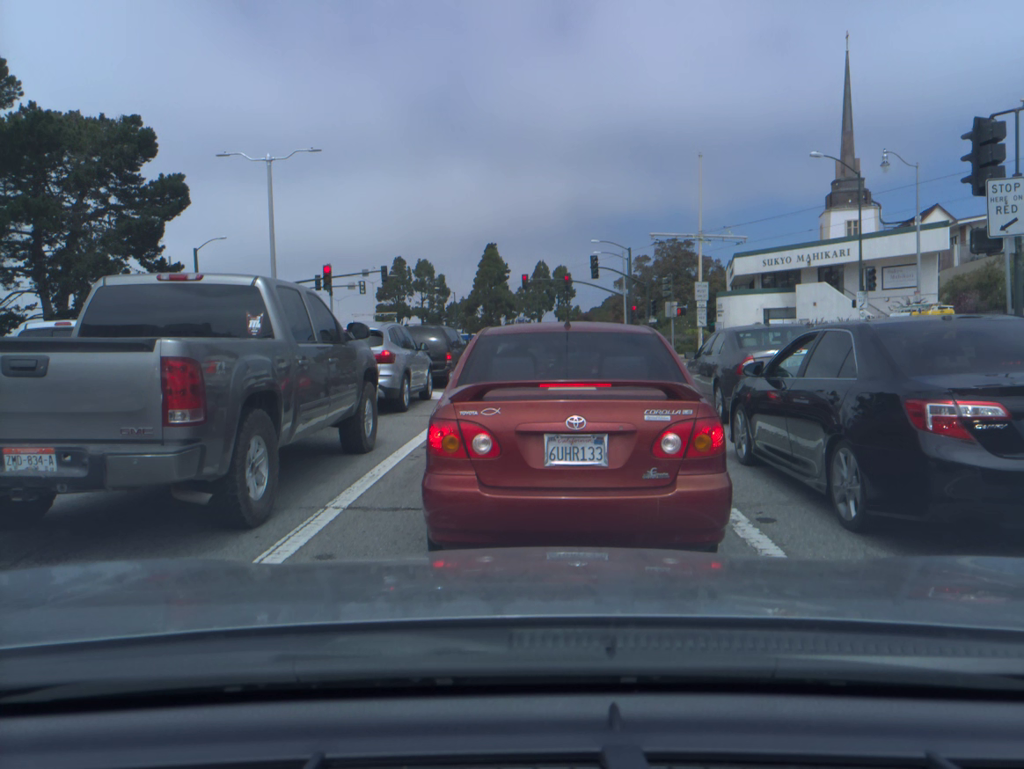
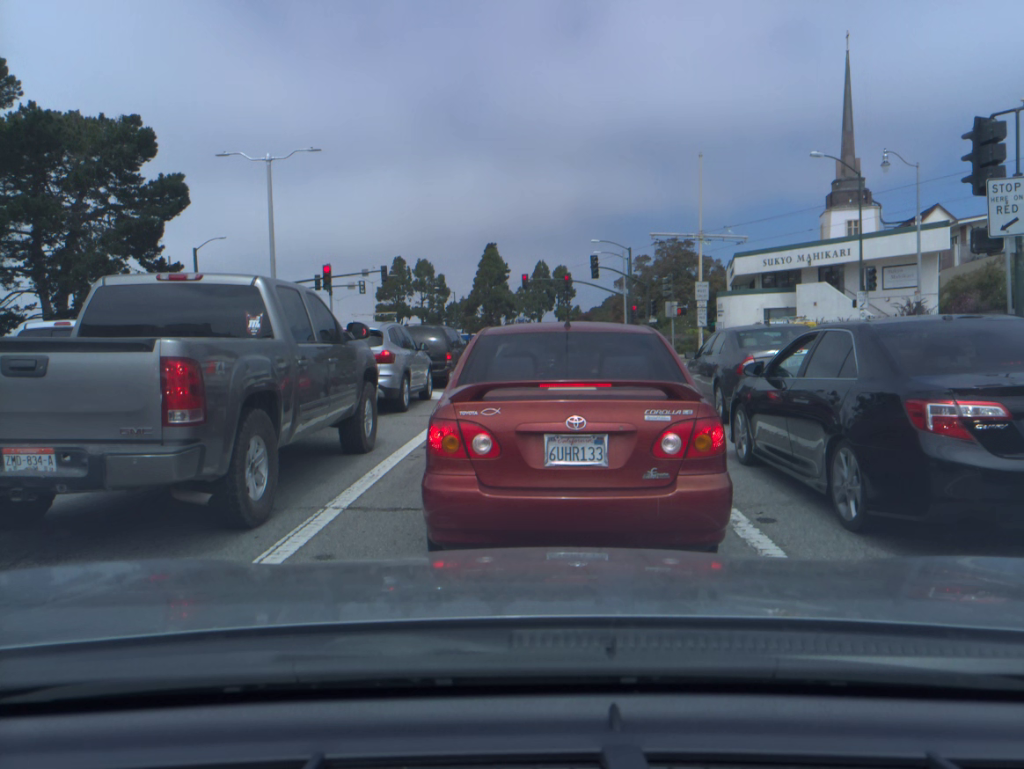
(0.0, 0.0) m; 0°
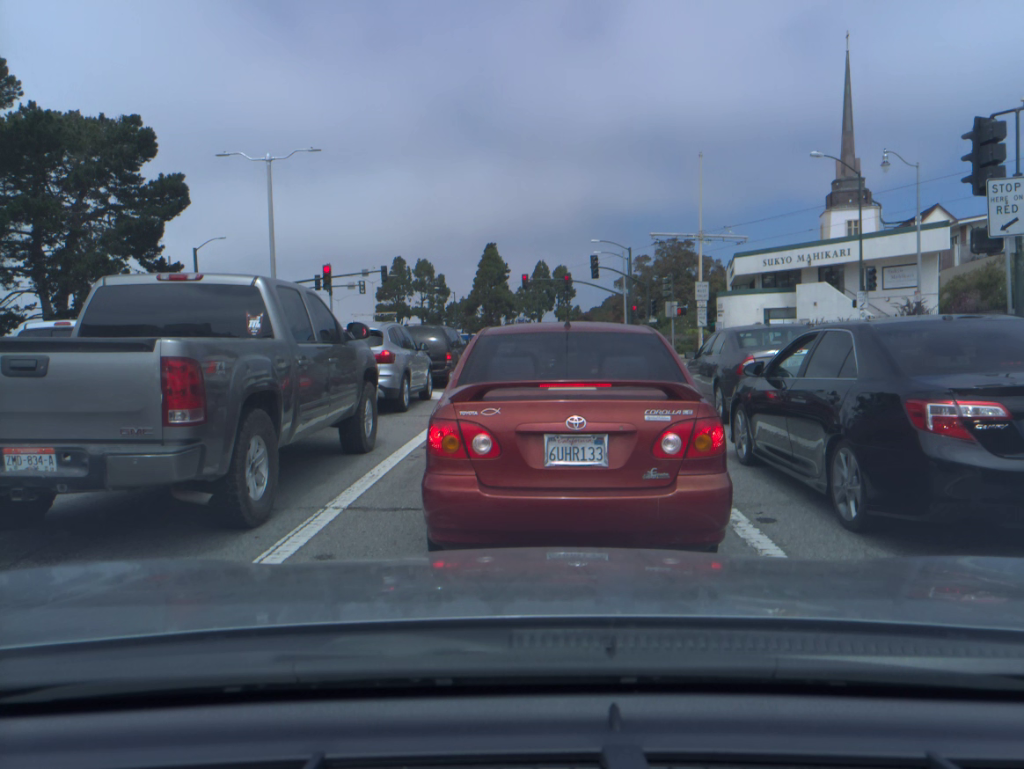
(0.0, -0.1) m; 0°
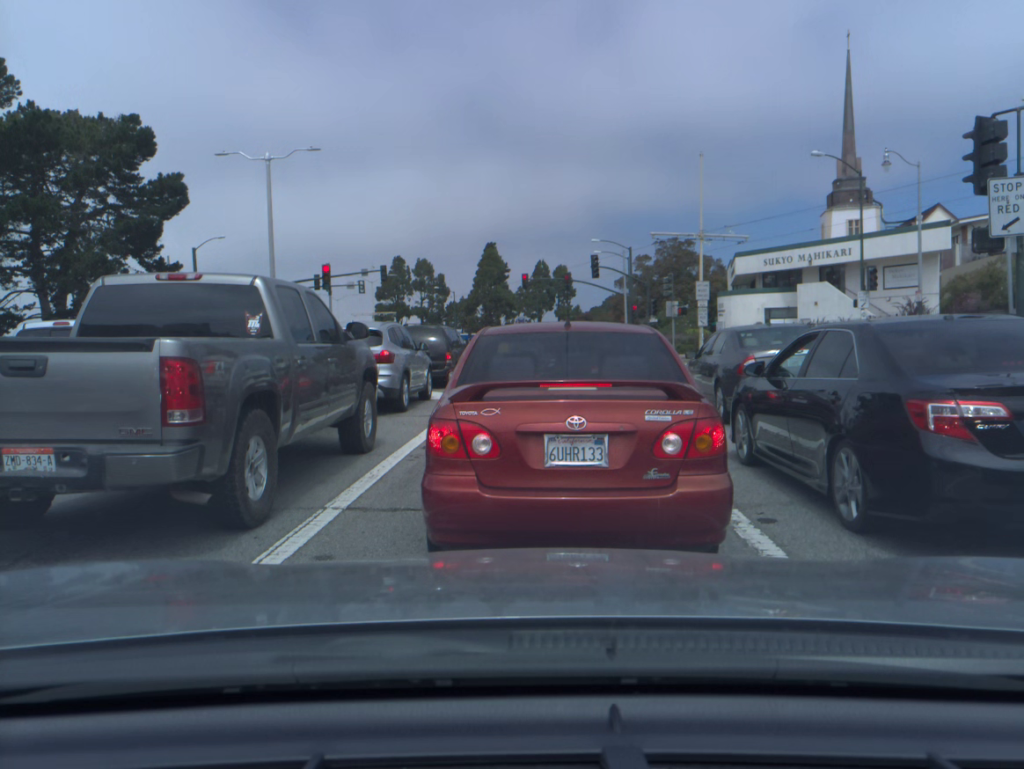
(0.0, 0.0) m; 0°
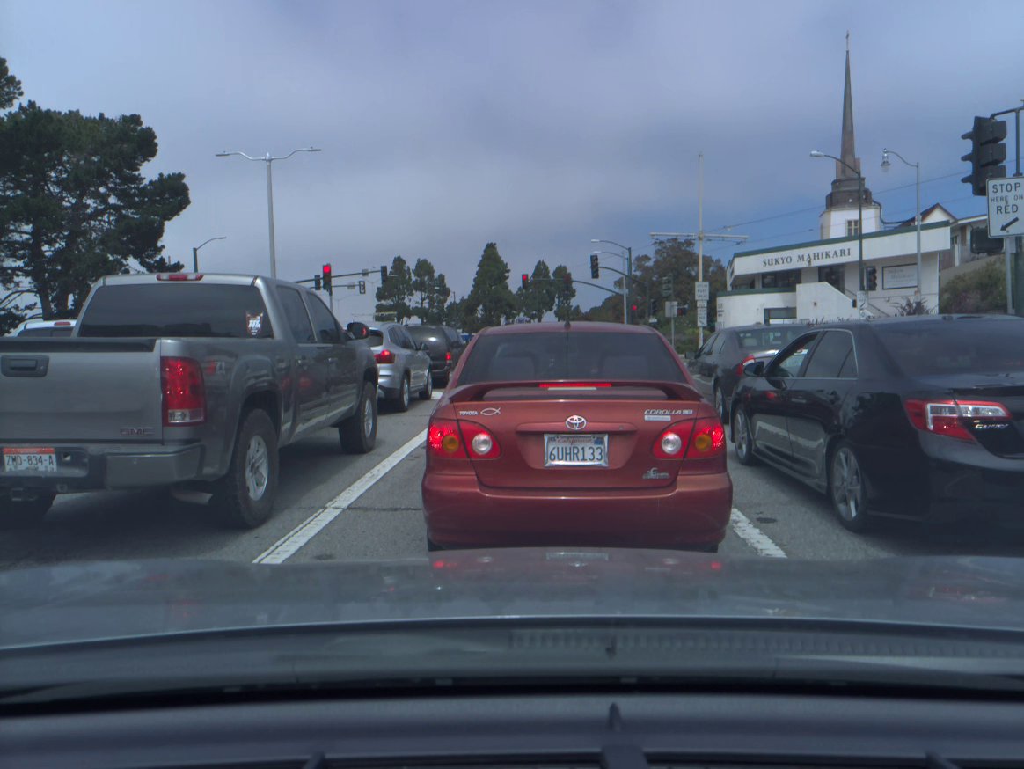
(0.0, 0.0) m; 0°
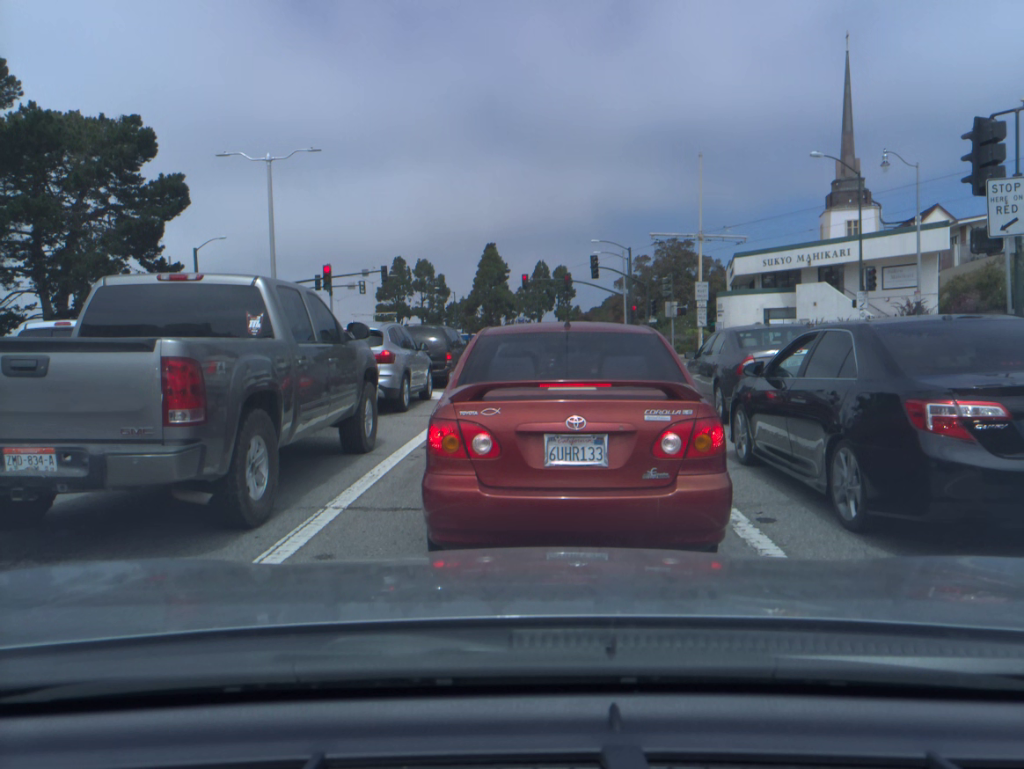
(0.0, 0.0) m; 0°
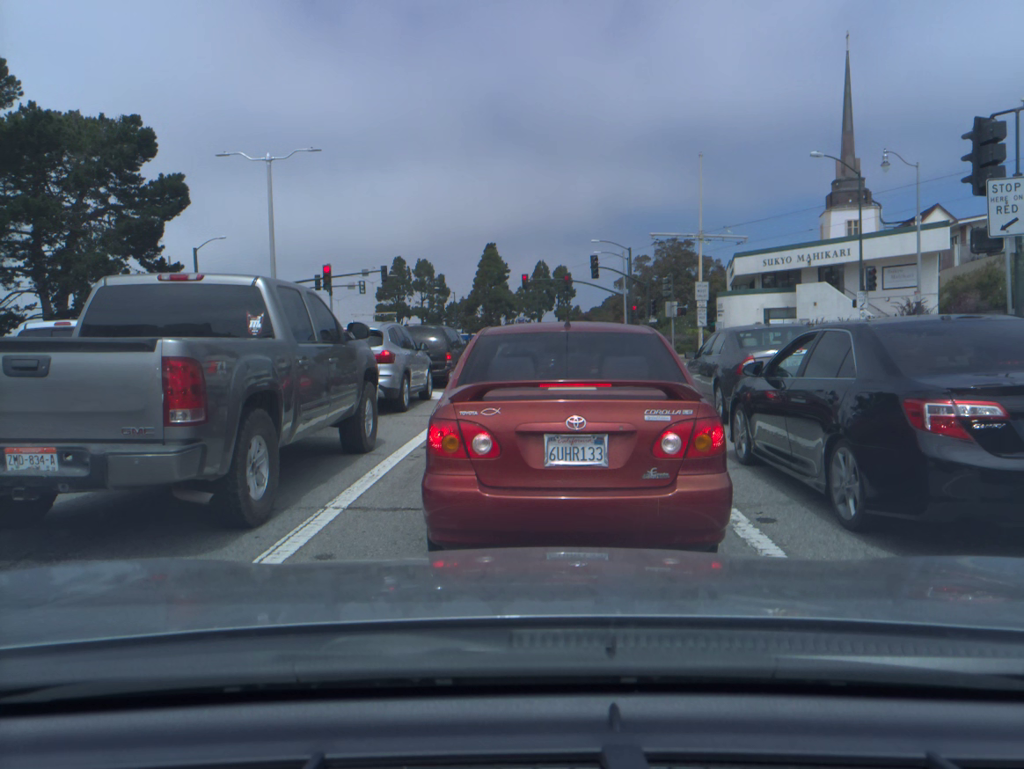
(0.0, 0.0) m; 0°
